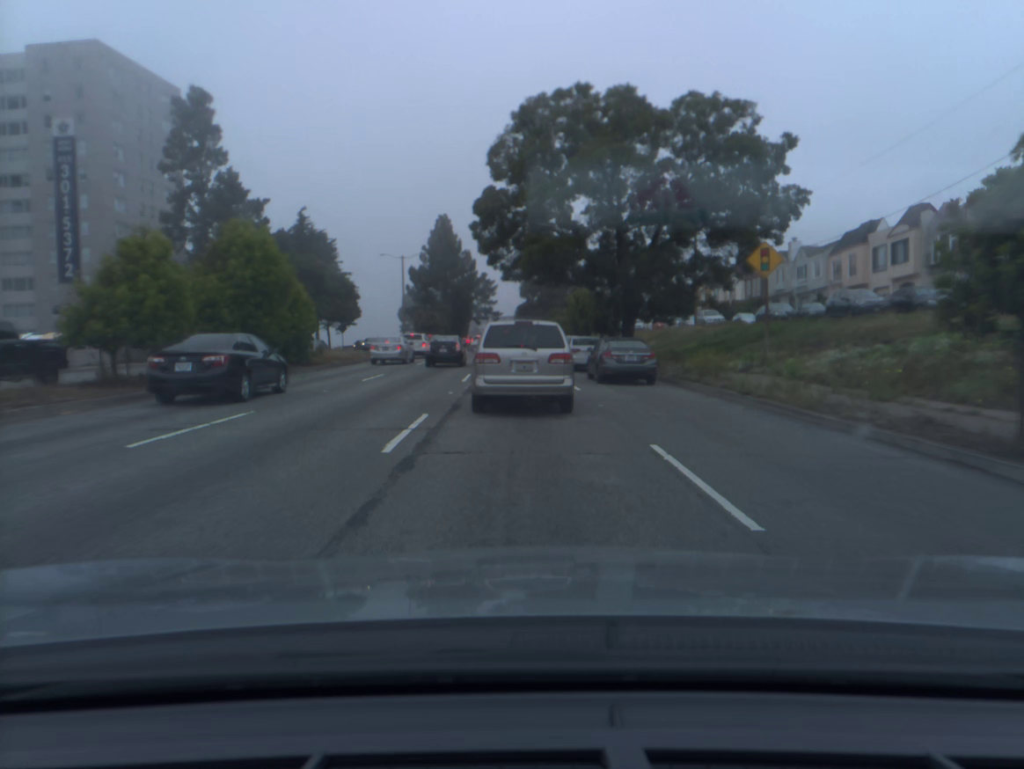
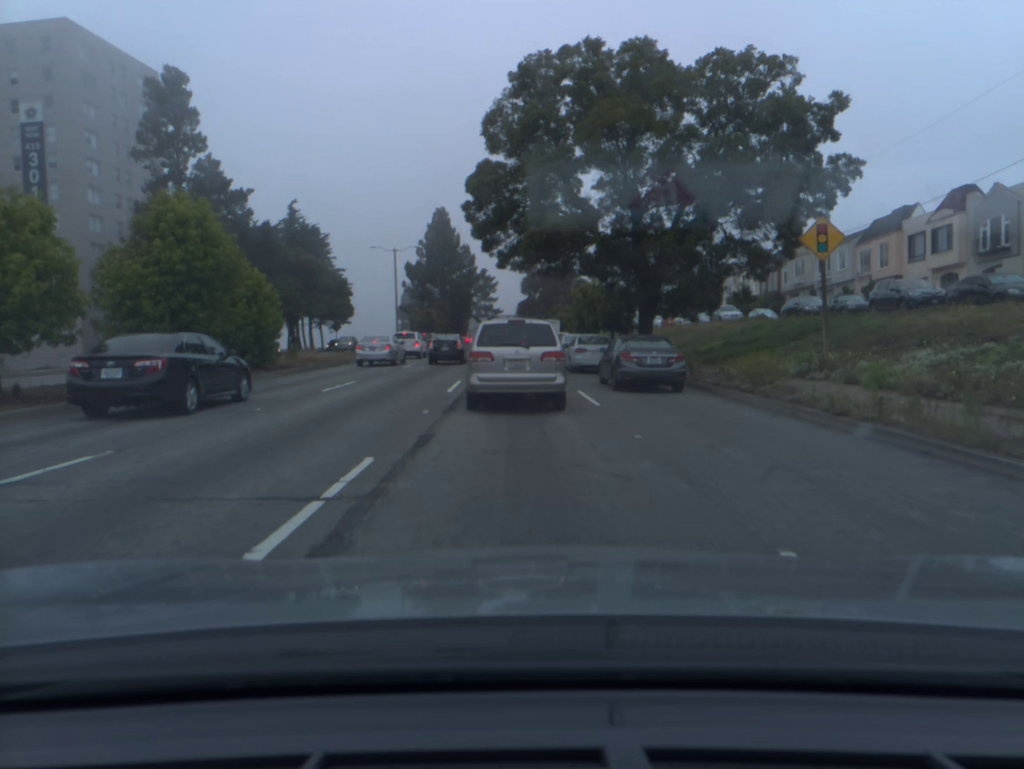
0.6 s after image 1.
(0.0, +5.1) m; 0°
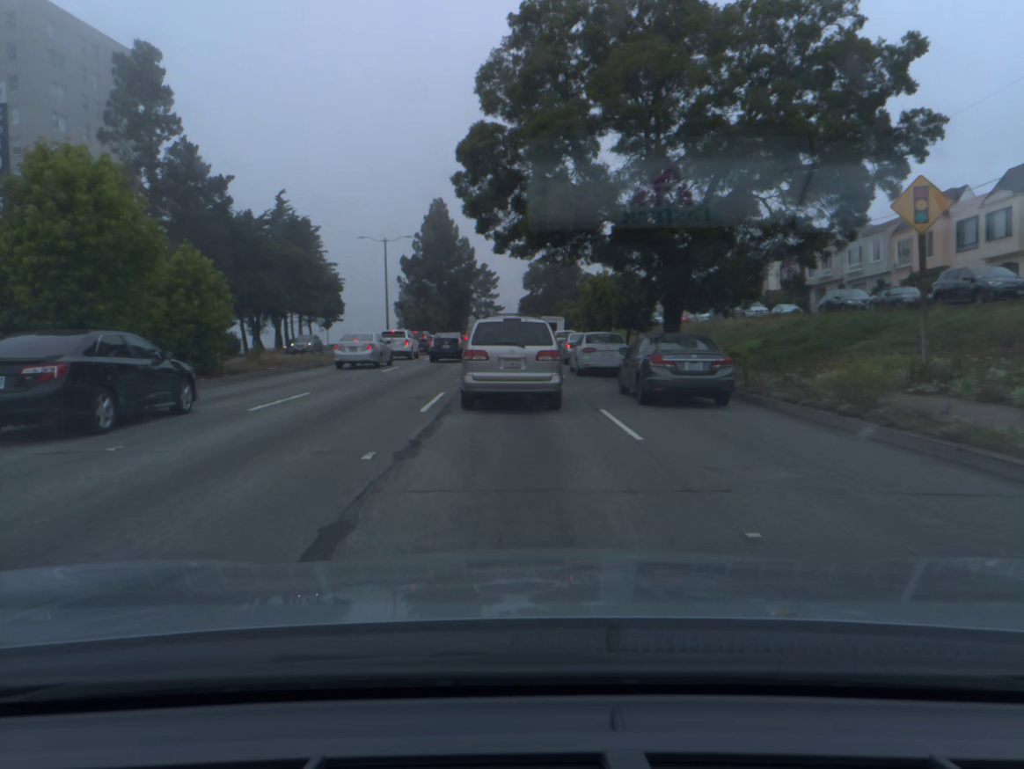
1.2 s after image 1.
(0.0, +5.1) m; 0°
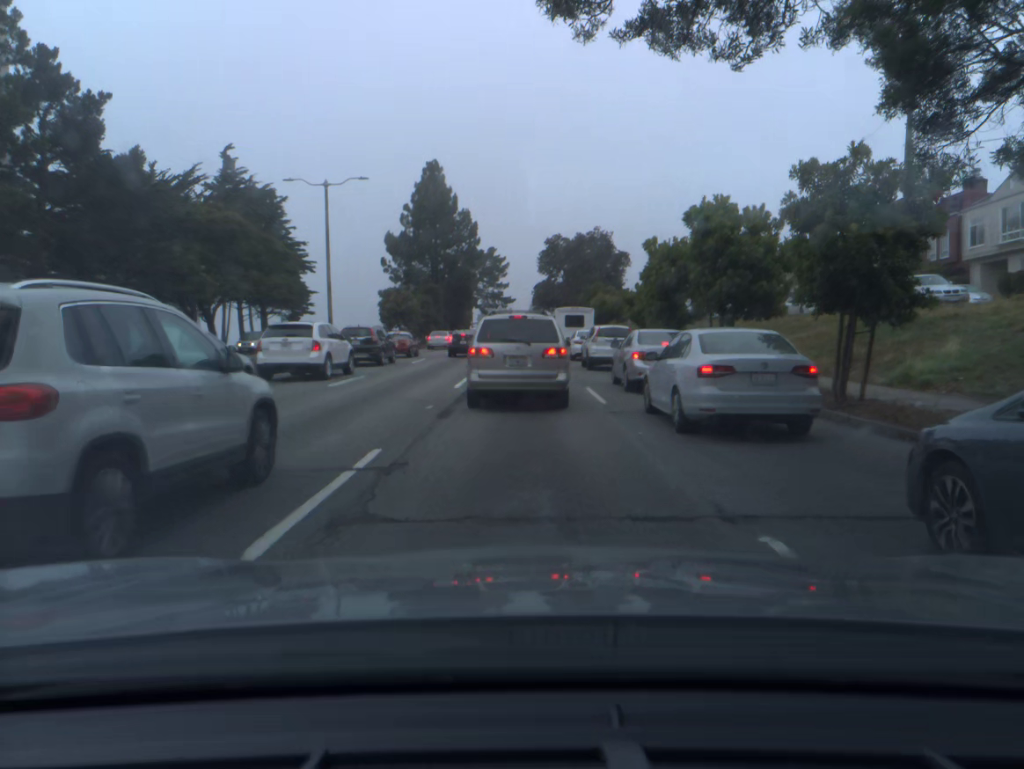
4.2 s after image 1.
(-0.3, +24.5) m; -1°
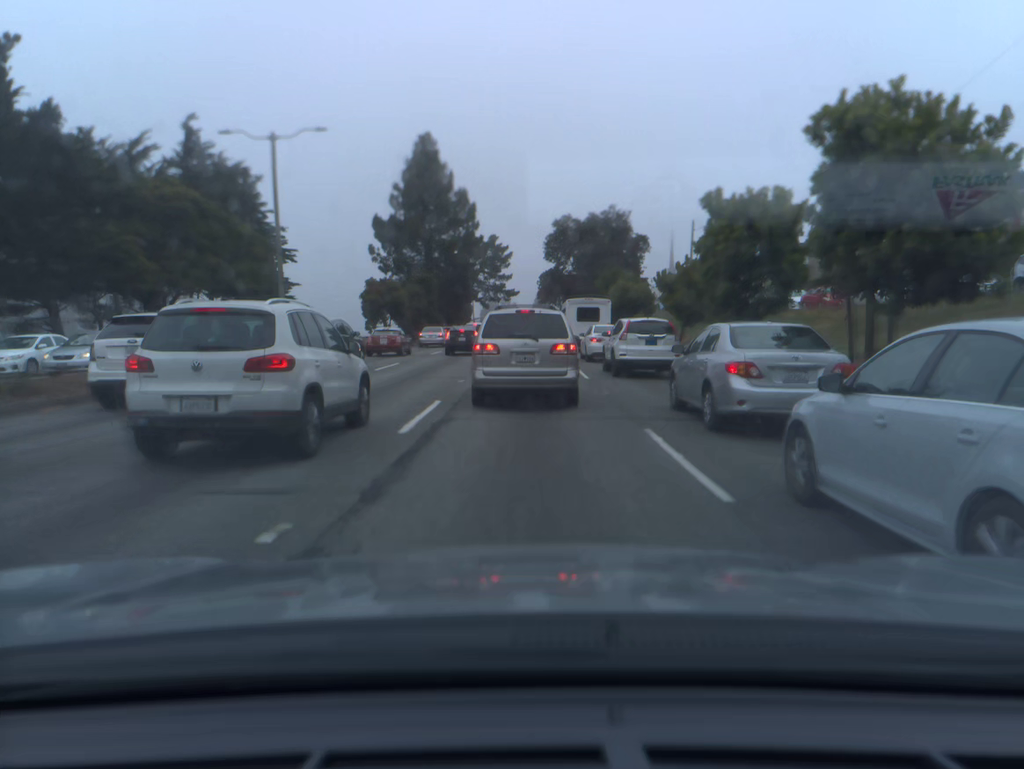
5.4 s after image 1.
(0.0, +8.9) m; +1°
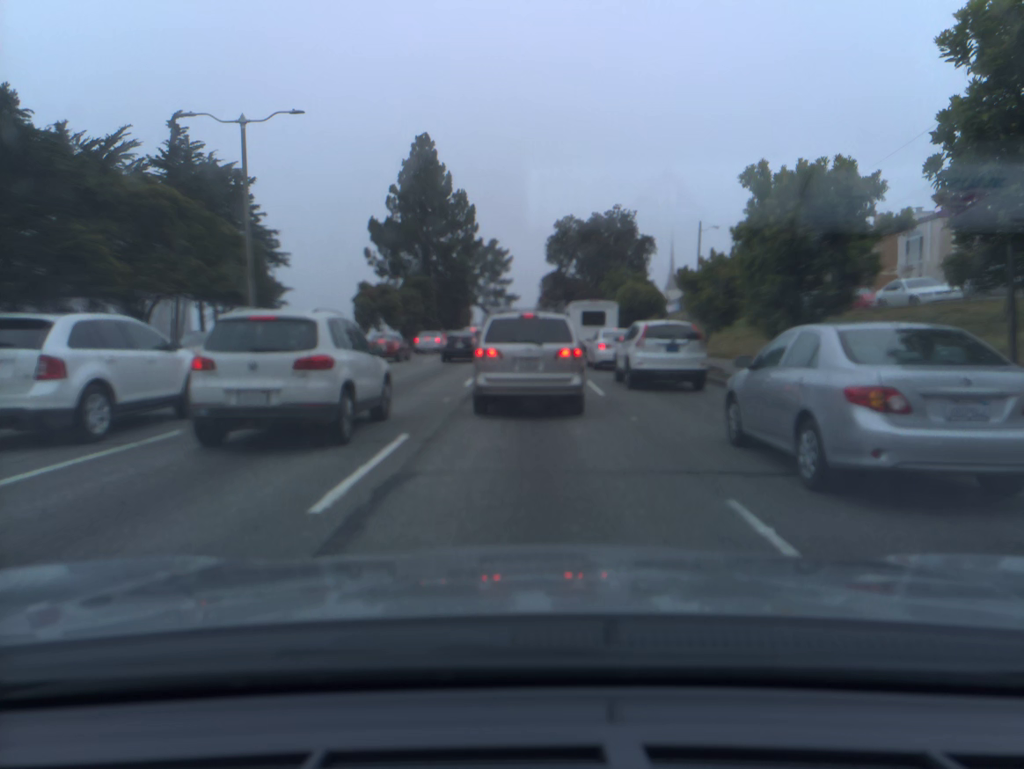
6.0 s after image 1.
(0.0, +4.3) m; -1°
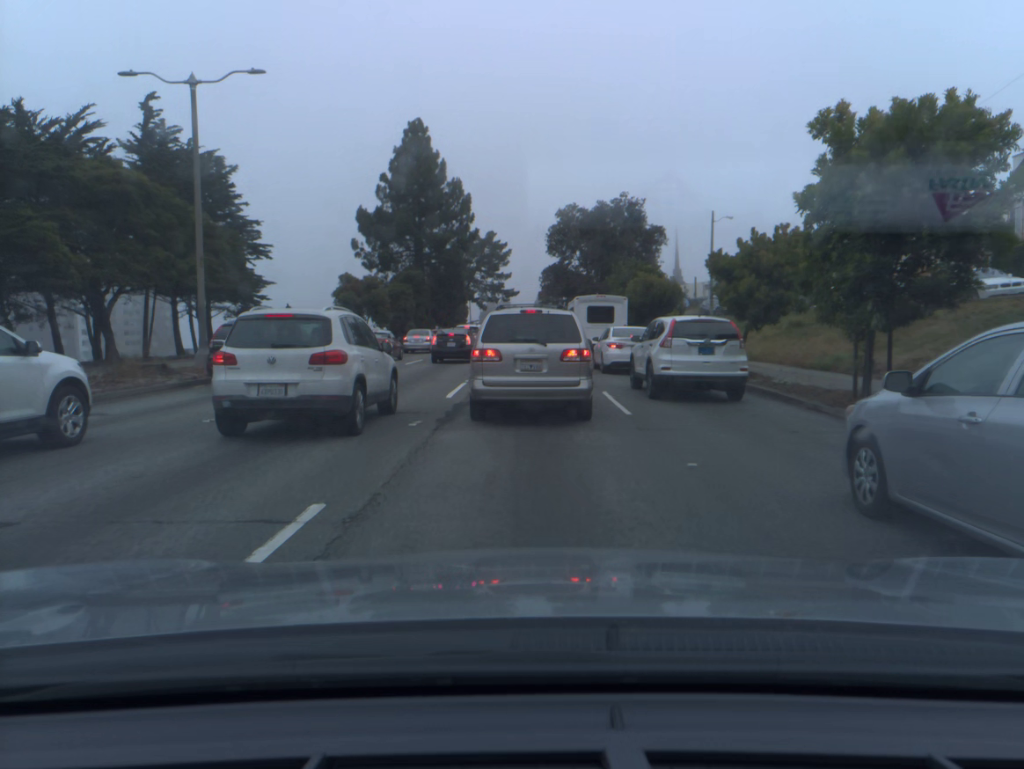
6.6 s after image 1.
(0.0, +4.1) m; 0°
